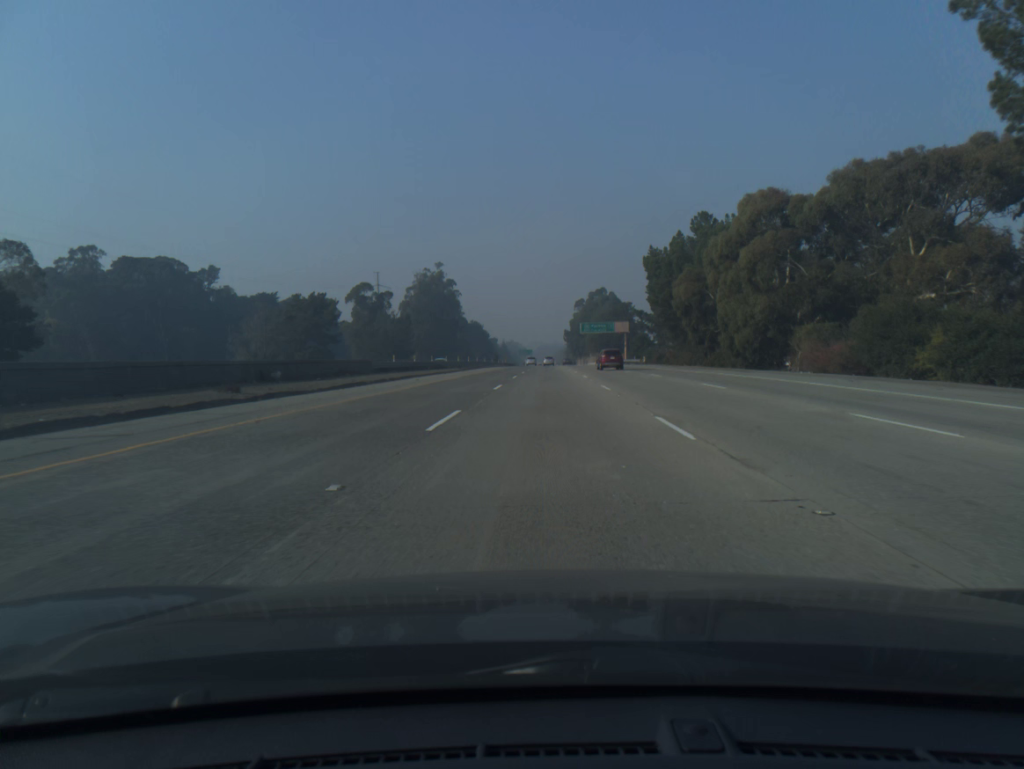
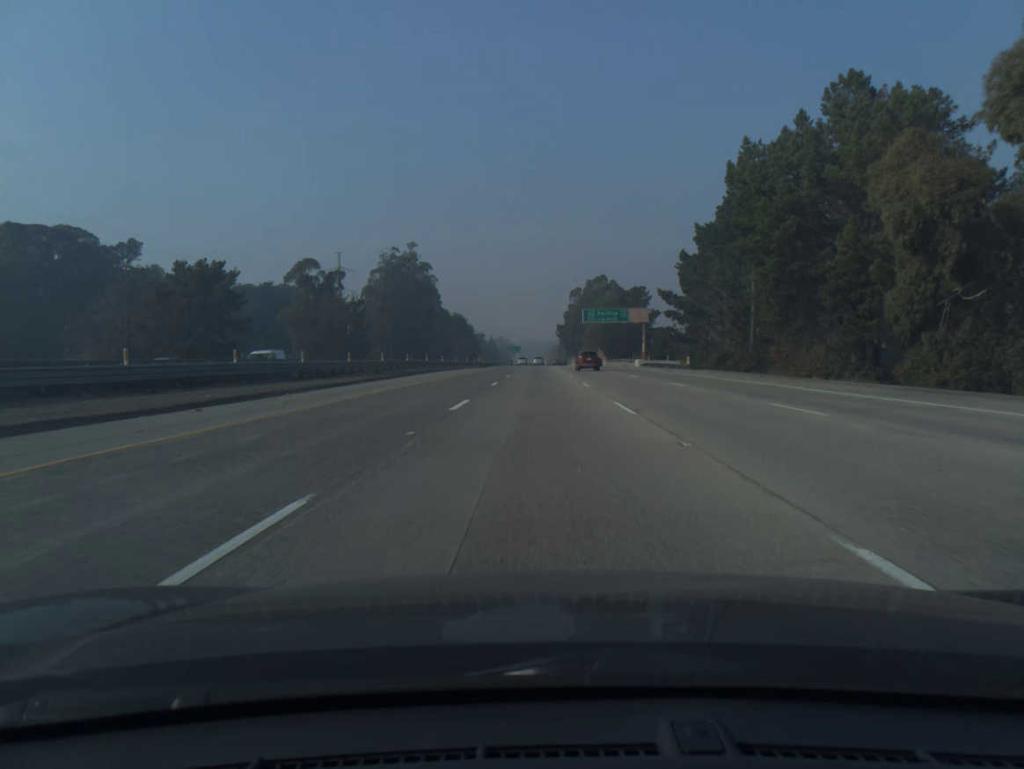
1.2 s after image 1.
(+0.3, +39.3) m; +1°
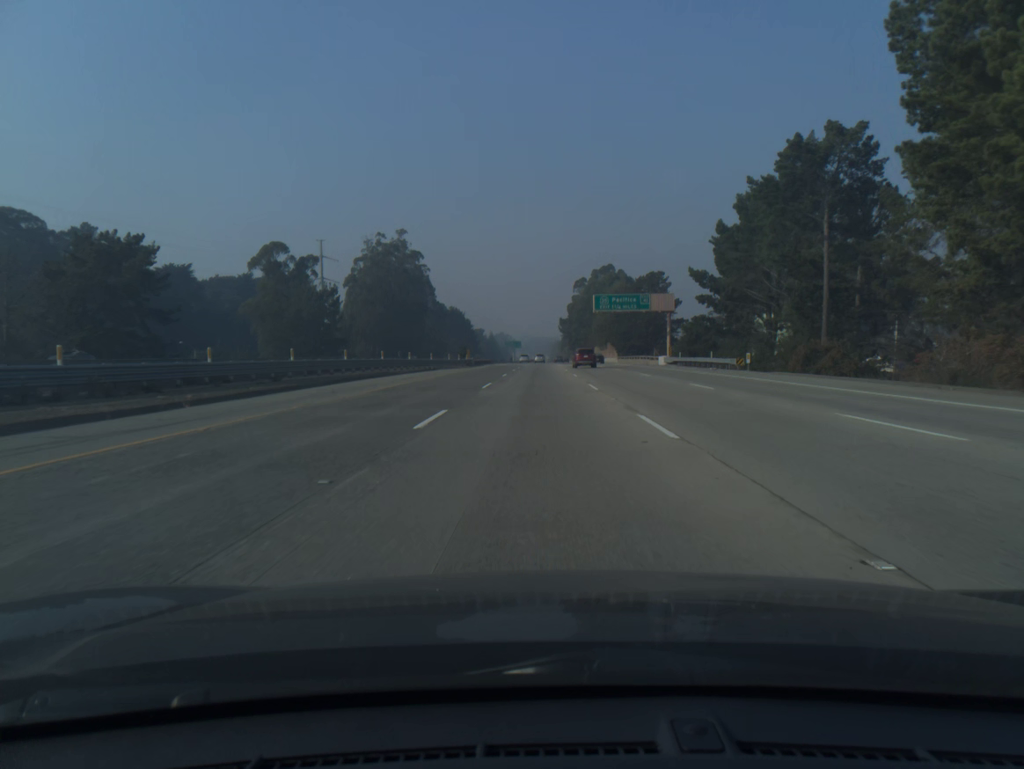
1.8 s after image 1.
(0.0, +19.6) m; 0°
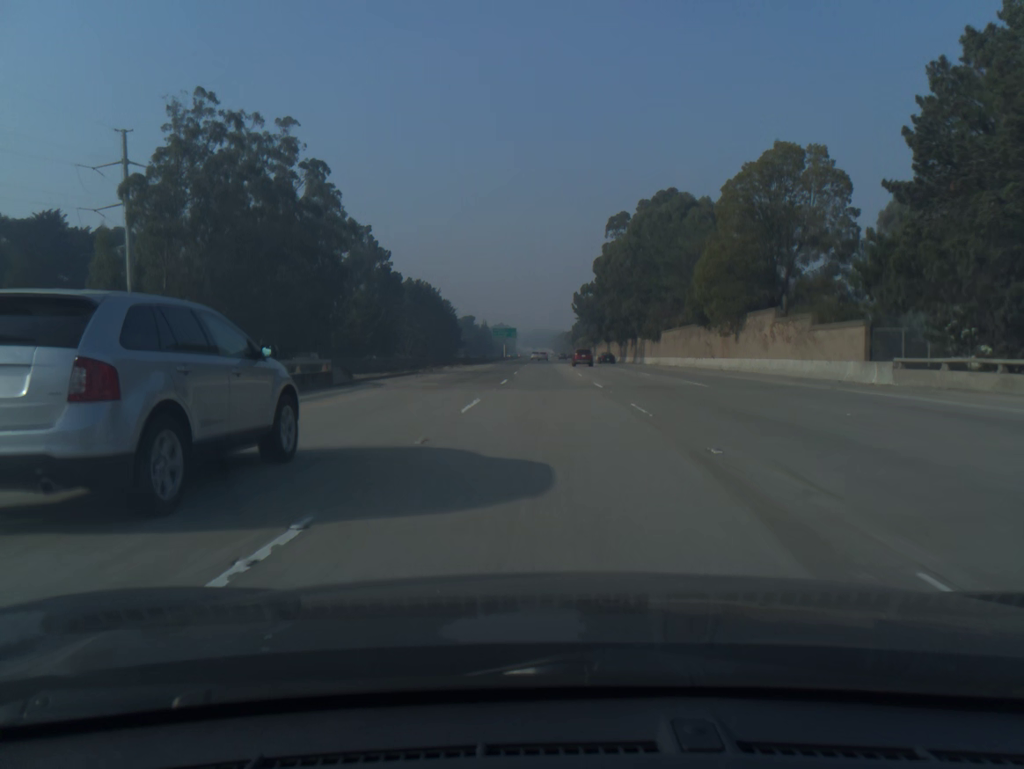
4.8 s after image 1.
(-0.5, +98.4) m; 0°
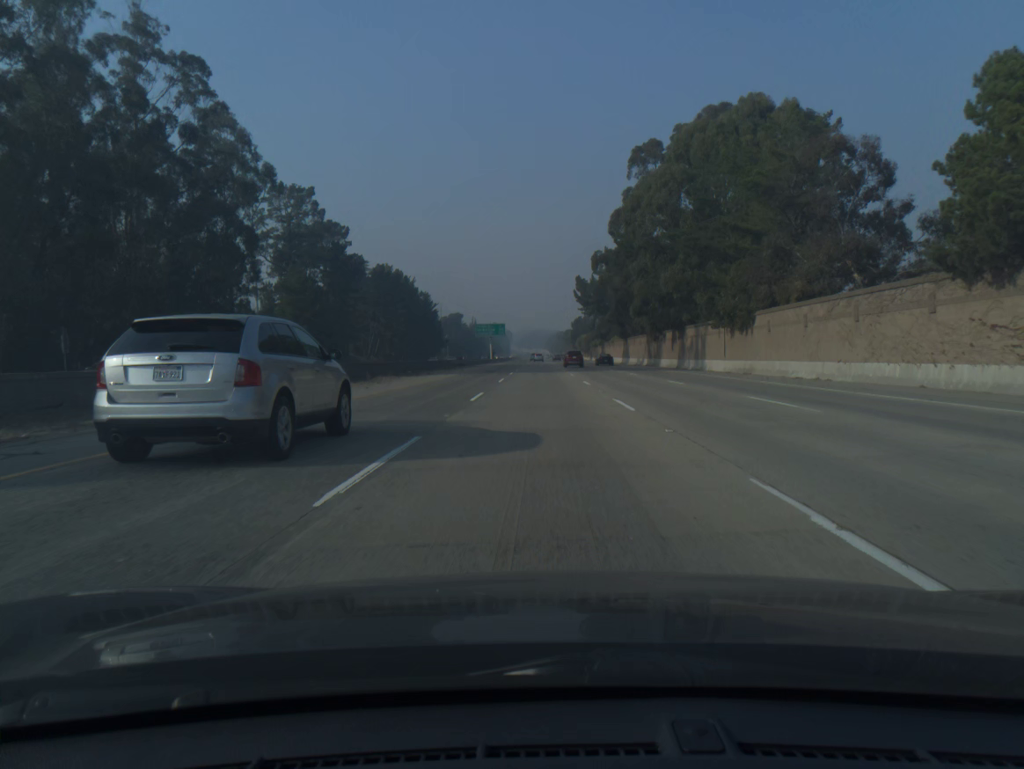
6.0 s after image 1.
(+0.1, +39.5) m; 0°
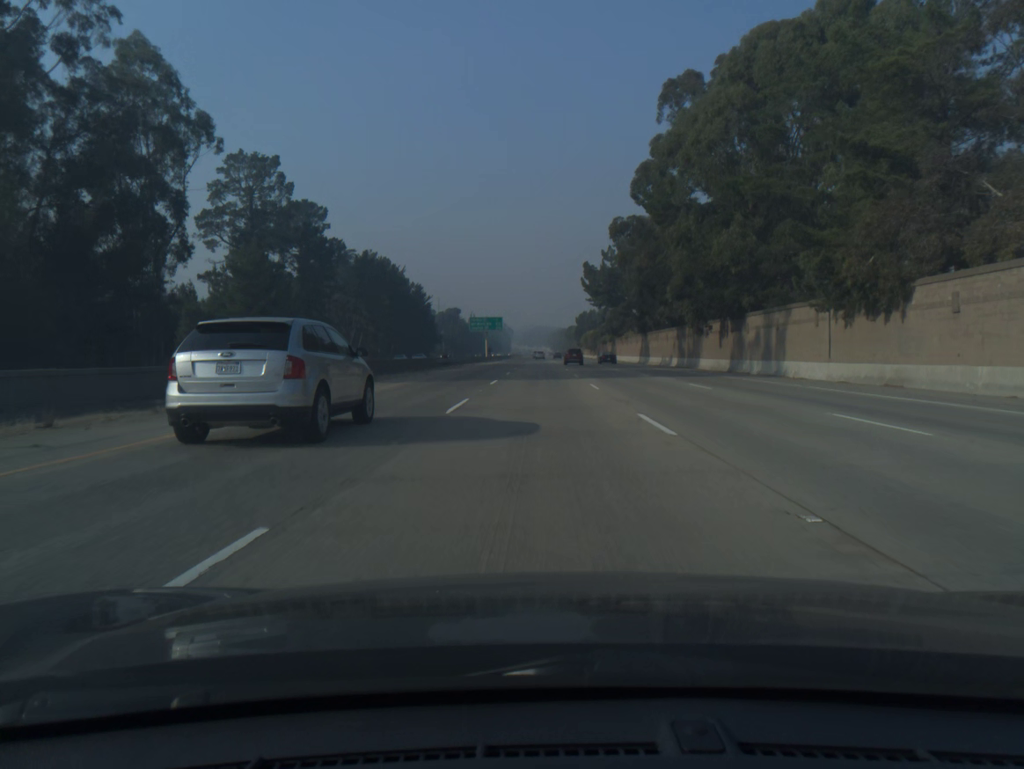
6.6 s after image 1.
(0.0, +19.7) m; 0°
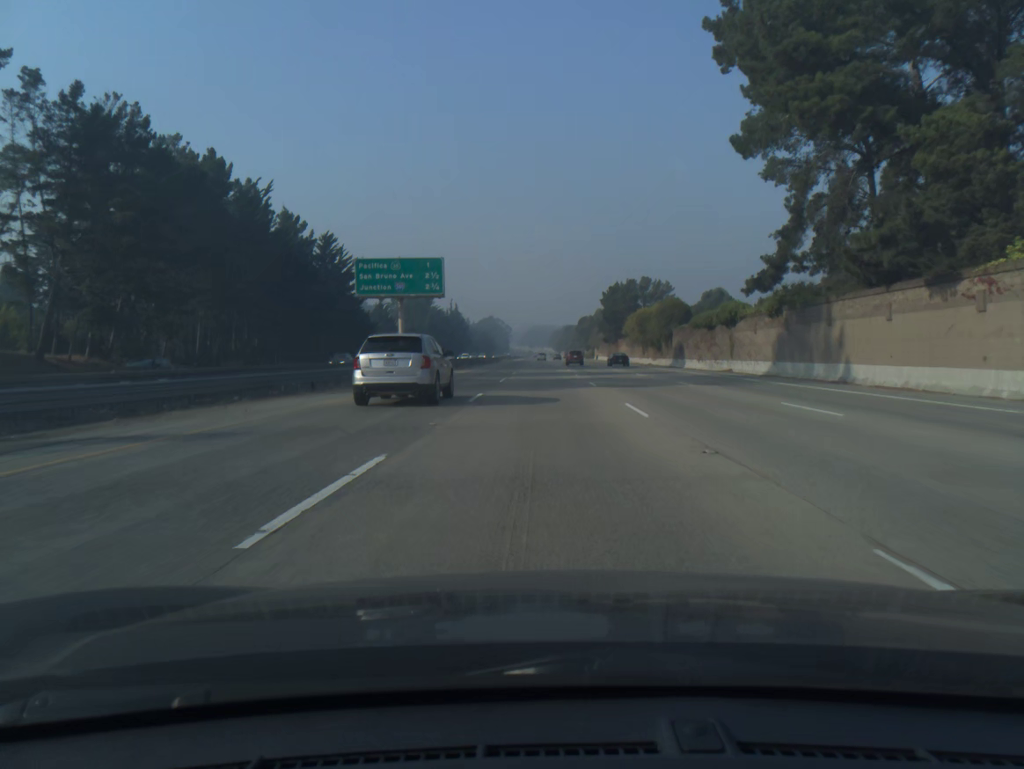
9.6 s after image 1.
(-0.4, +98.7) m; 0°
